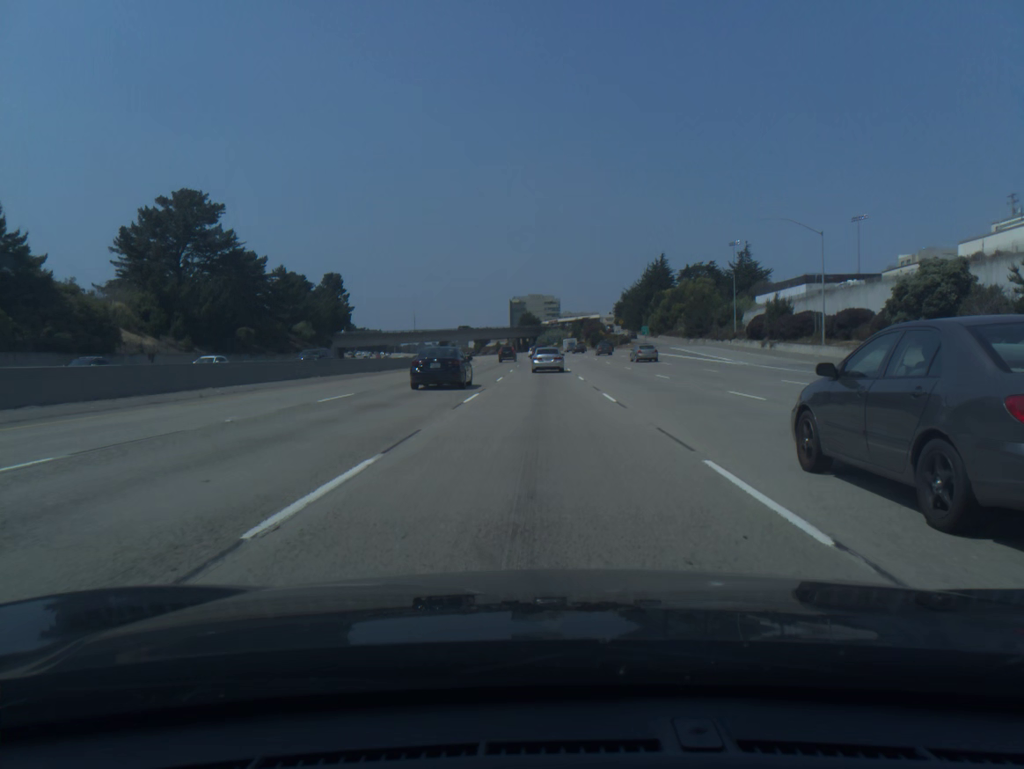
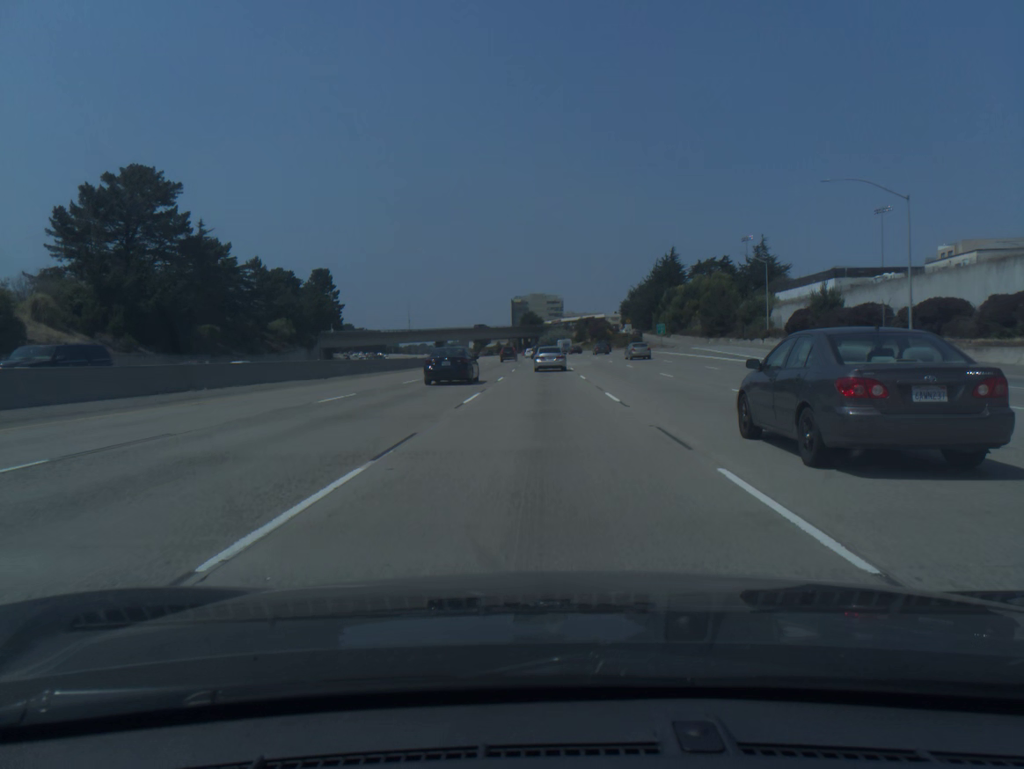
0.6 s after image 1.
(0.0, +14.8) m; 0°
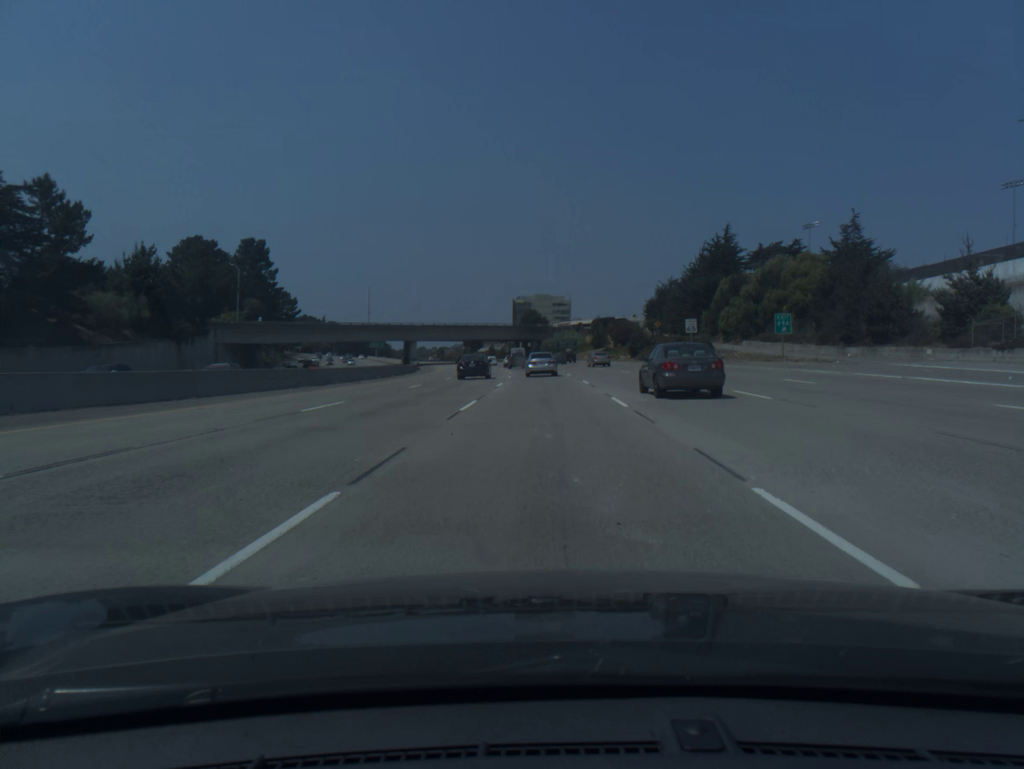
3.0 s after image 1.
(-0.2, +58.2) m; 0°
